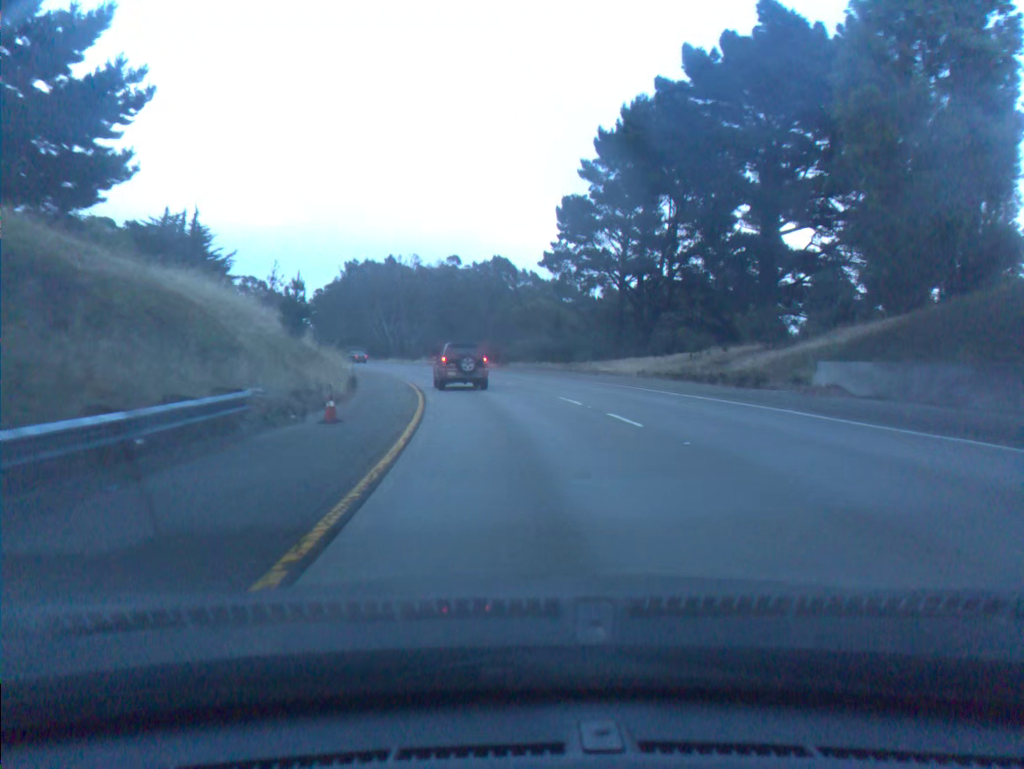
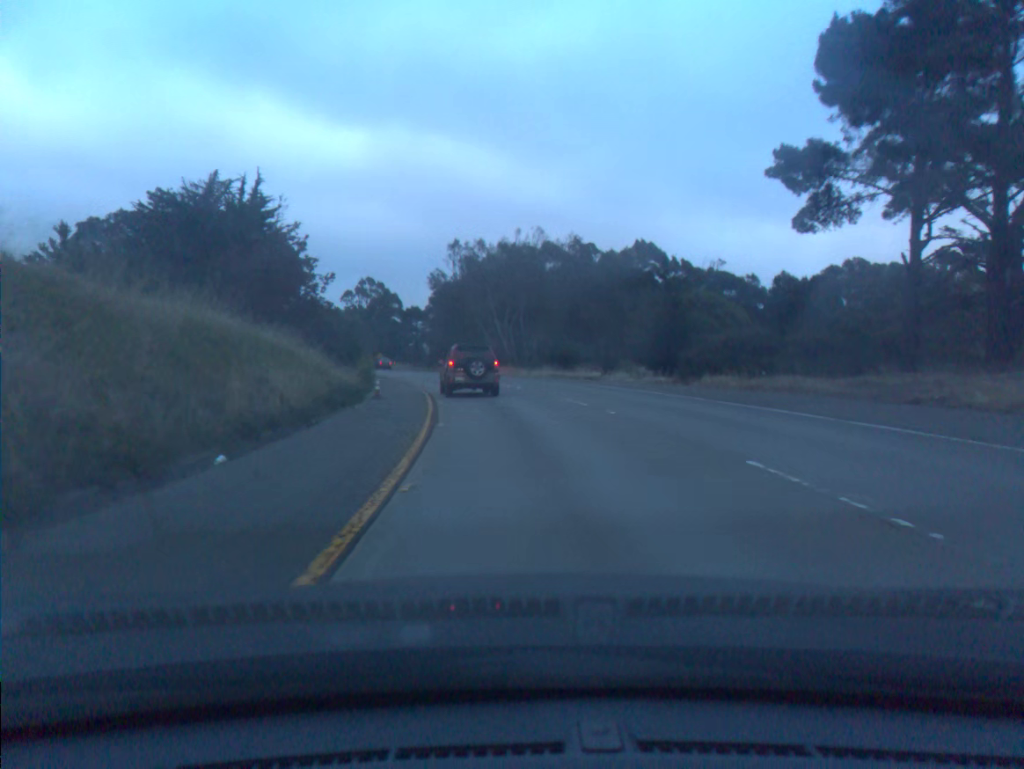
(-2.6, +29.8) m; -10°
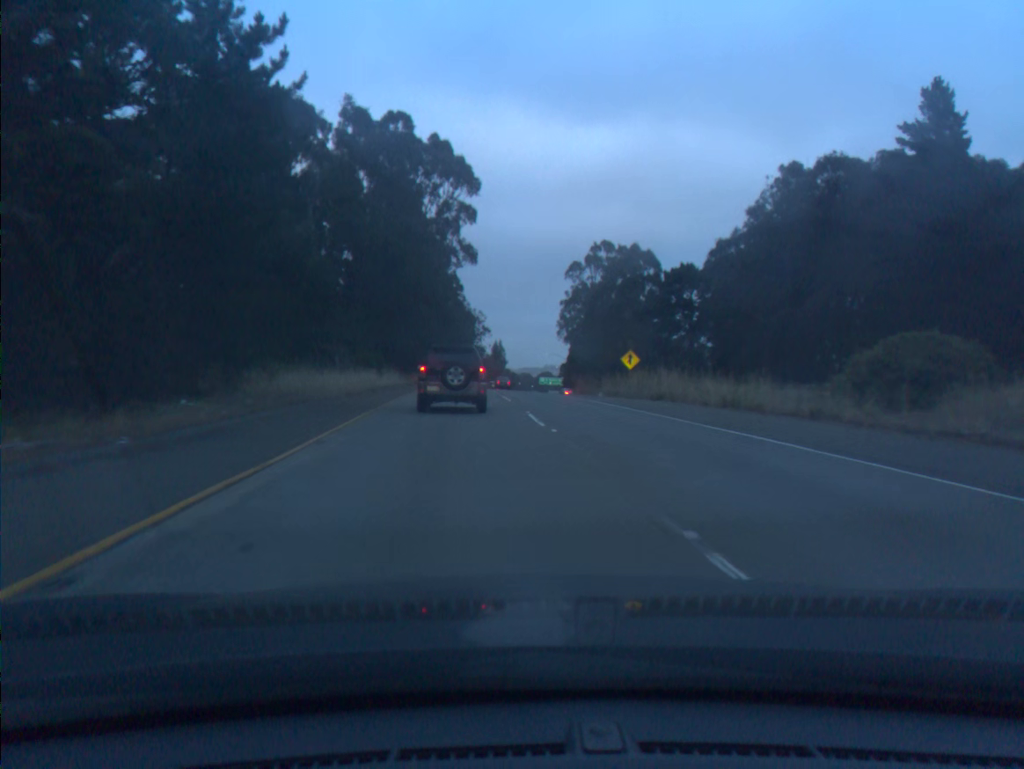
(-13.9, +74.7) m; -17°
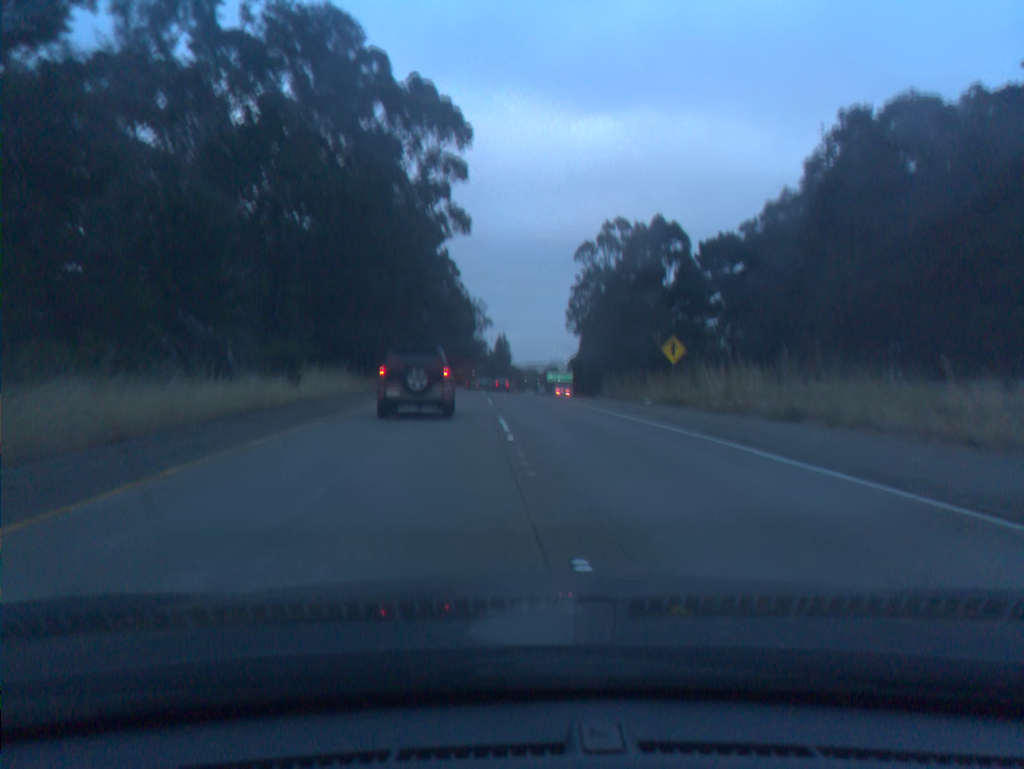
(0.0, +15.8) m; 0°
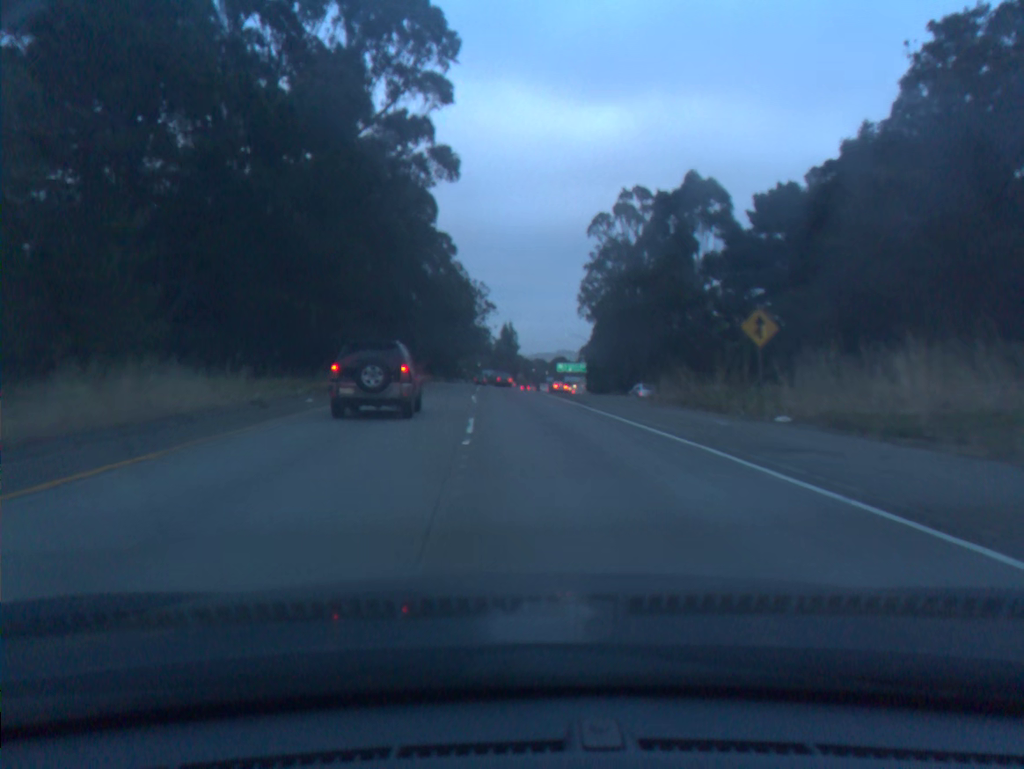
(-0.1, +16.3) m; 0°
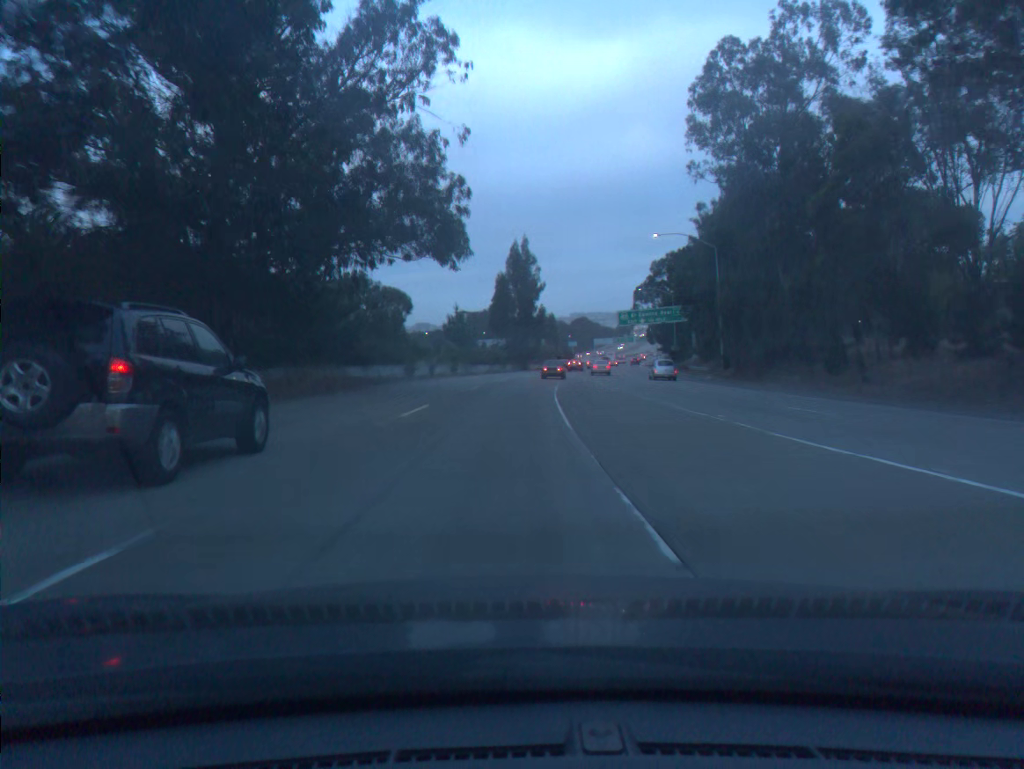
(-1.8, +87.1) m; -1°
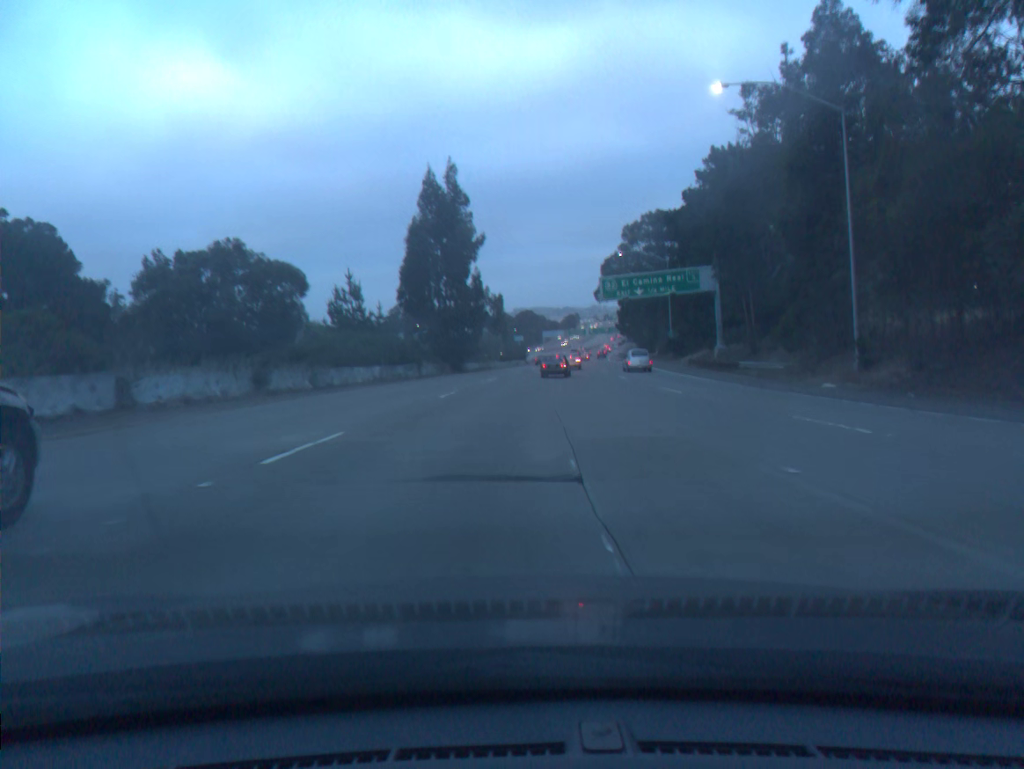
(+1.1, +36.3) m; +4°
